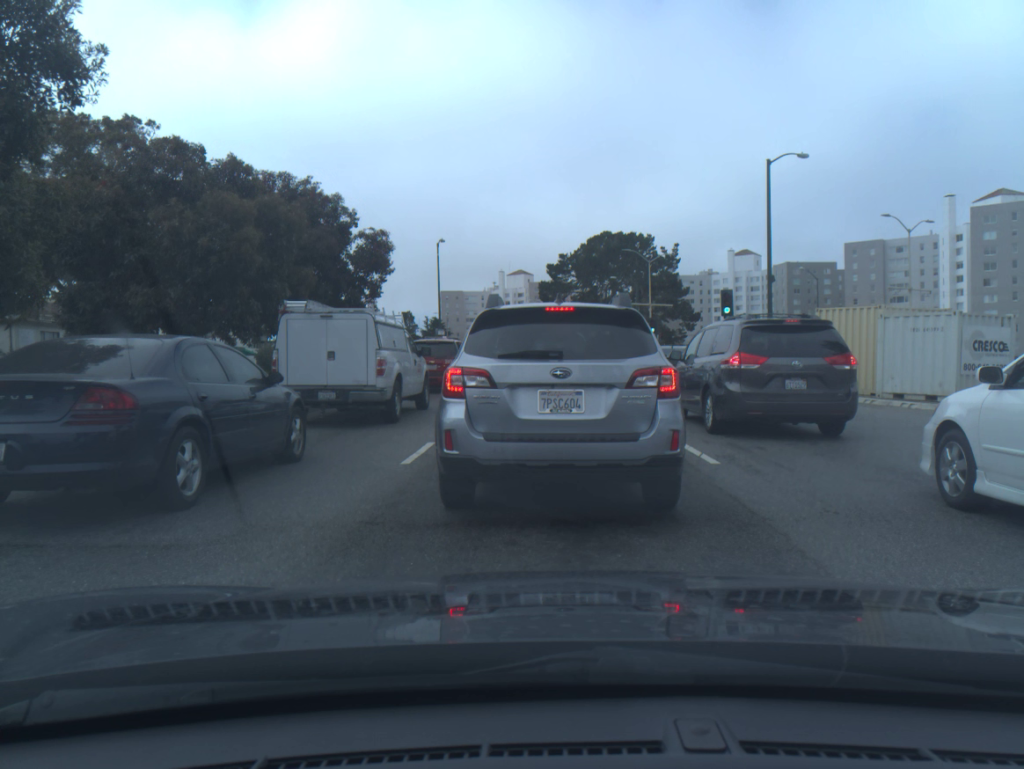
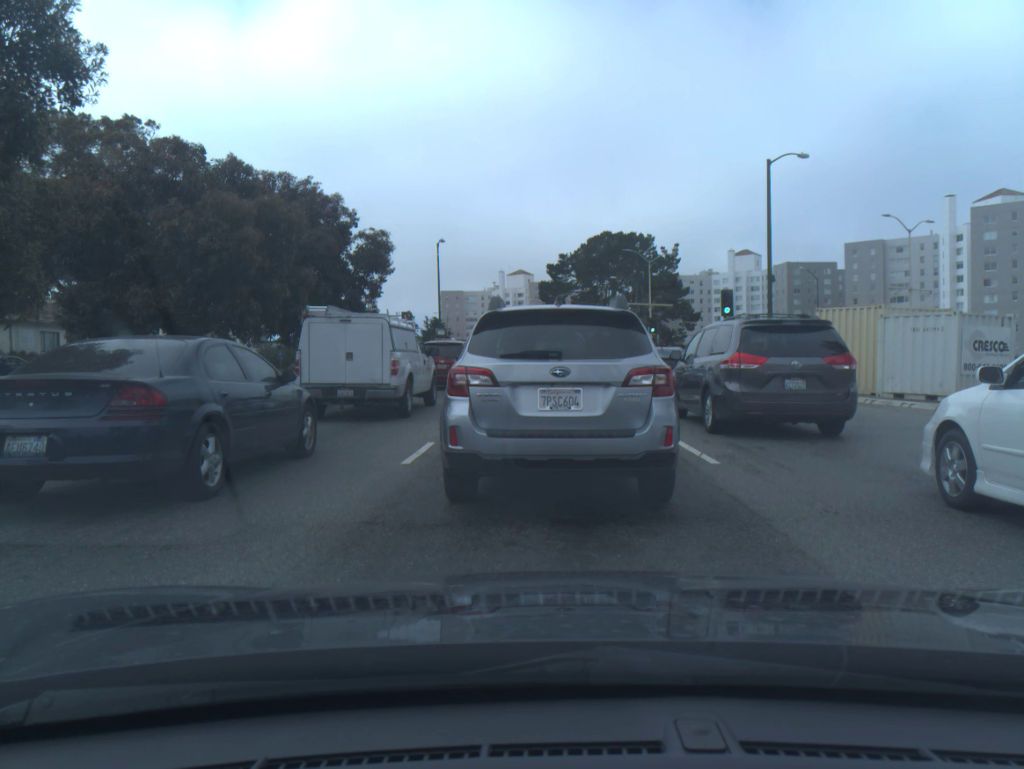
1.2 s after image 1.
(0.0, 0.0) m; 0°
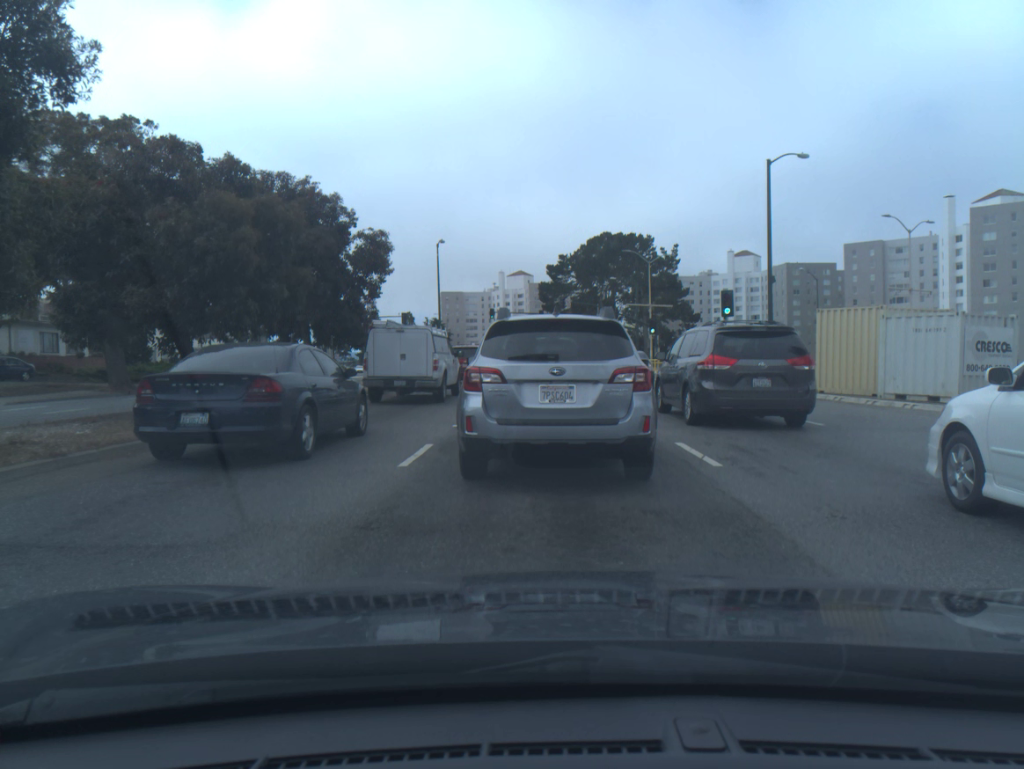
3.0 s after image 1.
(0.0, +0.1) m; 0°
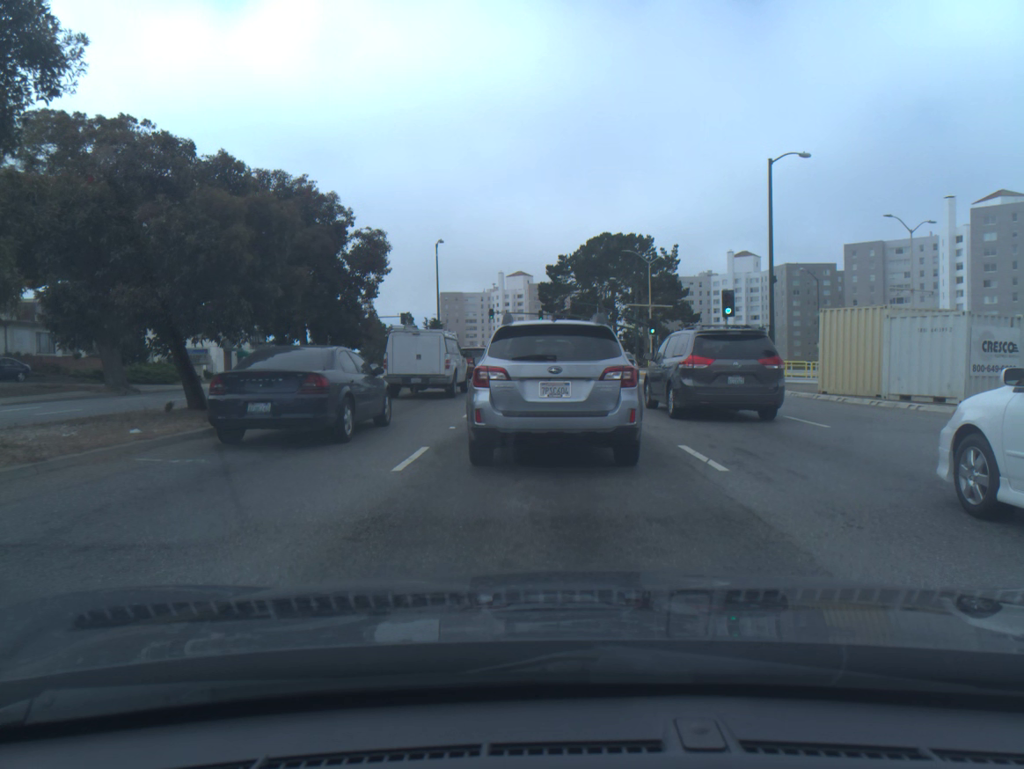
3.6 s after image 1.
(0.0, +0.3) m; 0°
